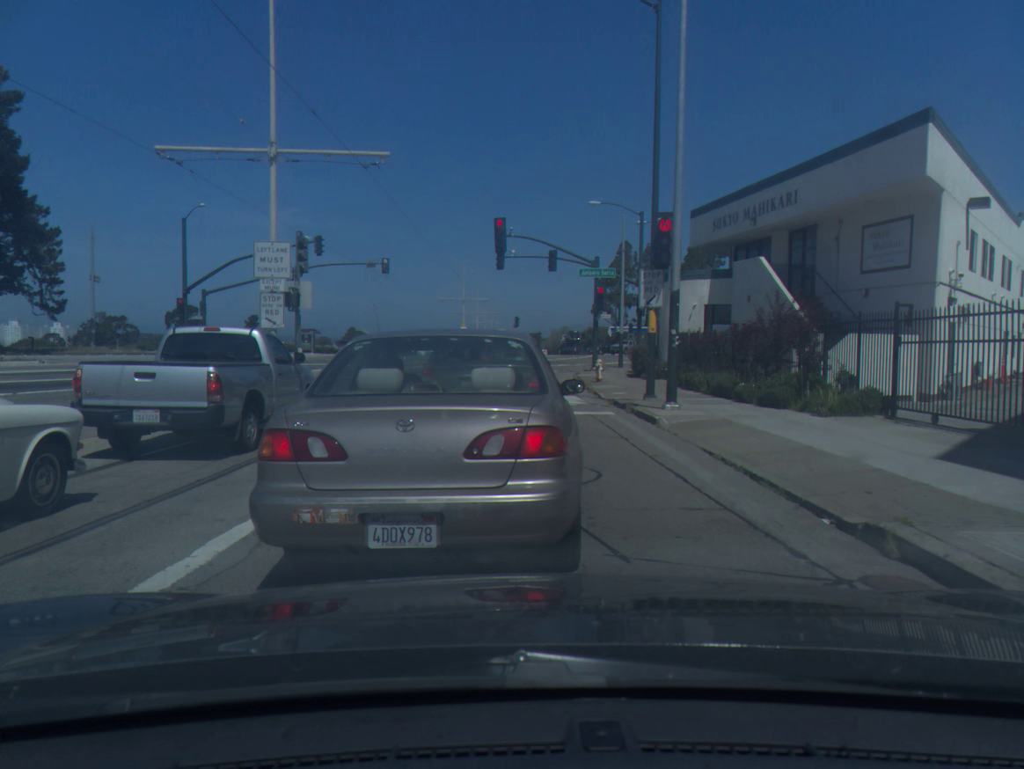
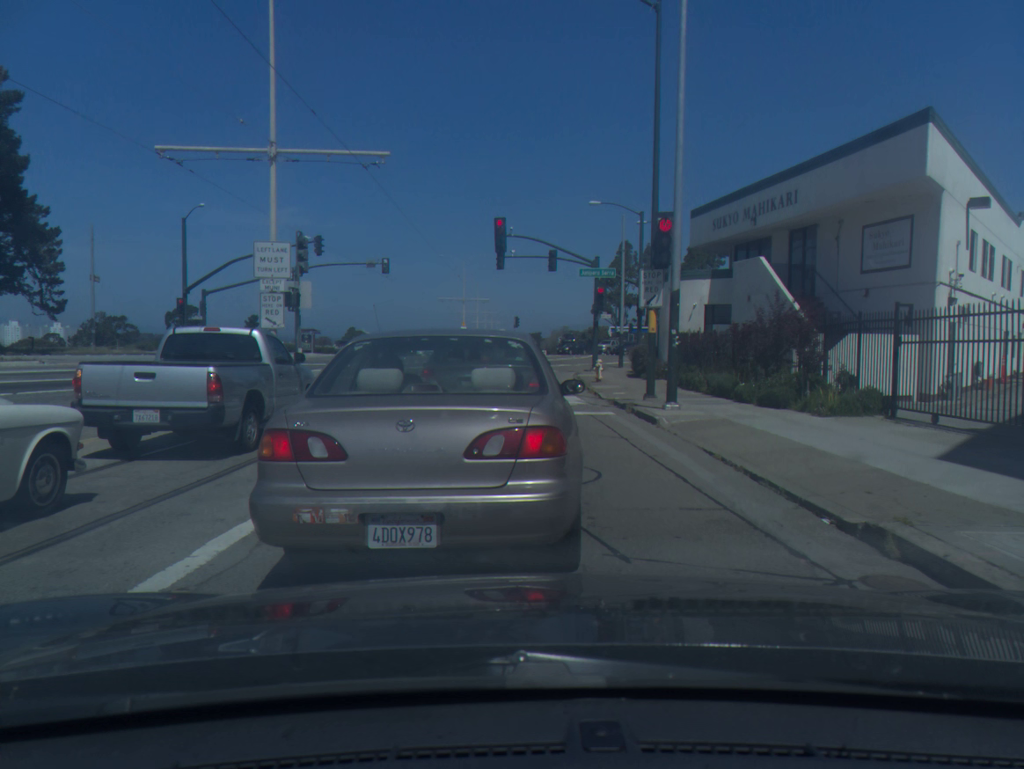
(0.0, 0.0) m; 0°
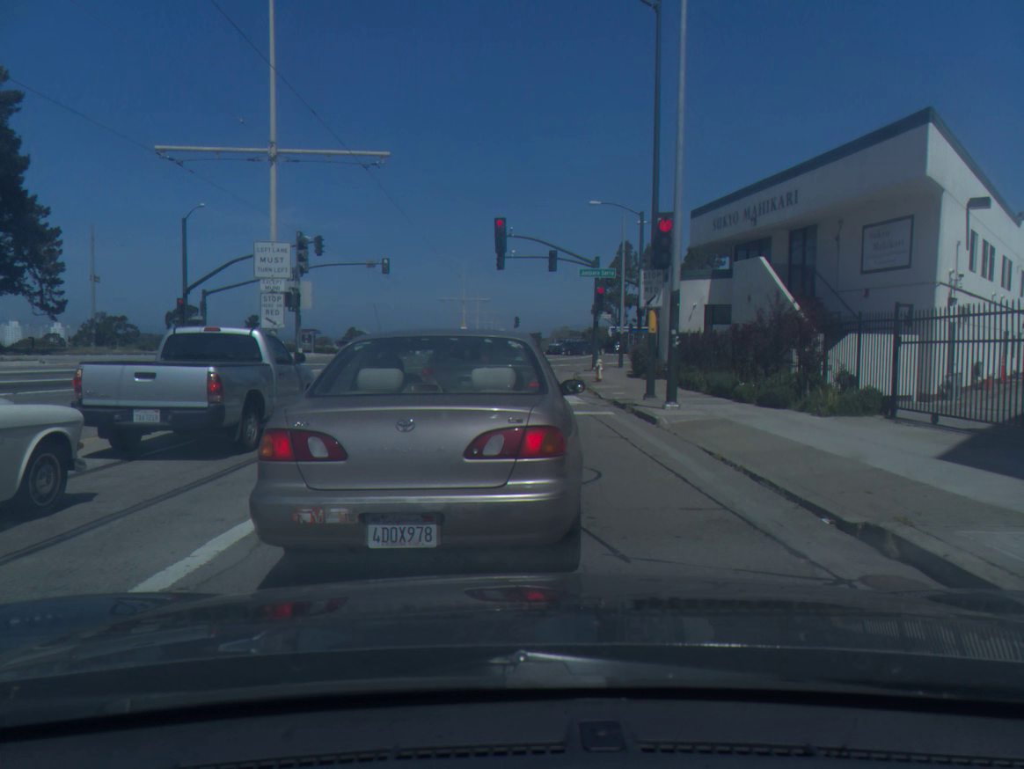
(0.0, 0.0) m; 0°
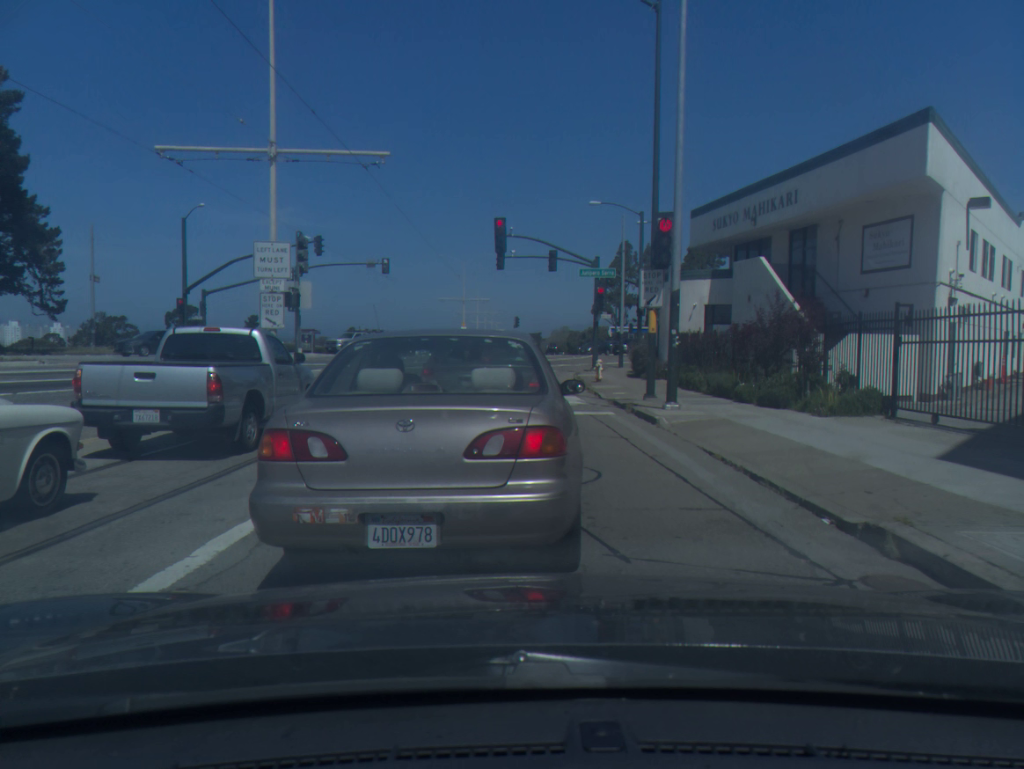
(0.0, 0.0) m; 0°
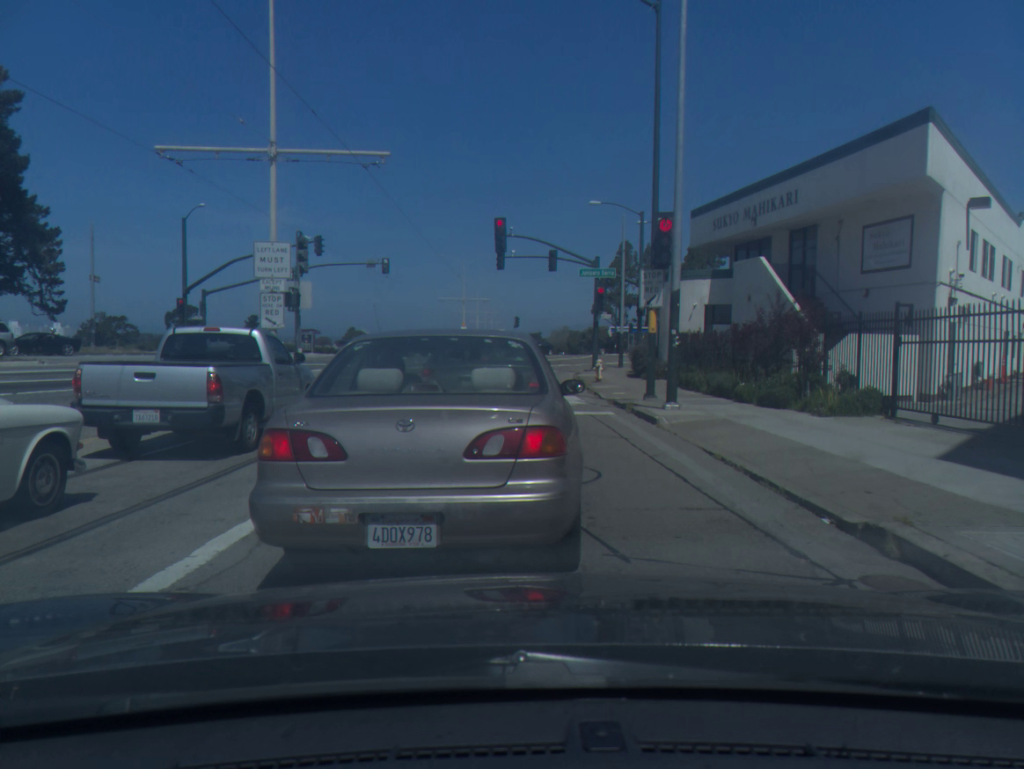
(-0.2, -0.1) m; 0°
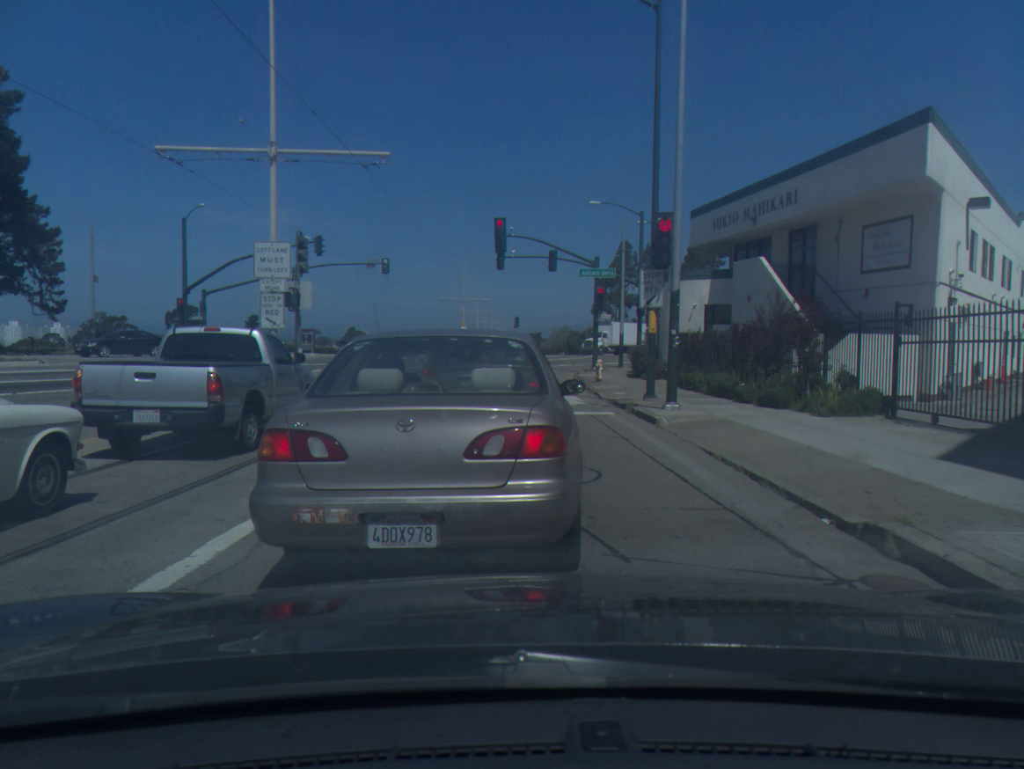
(-0.1, -0.1) m; 0°
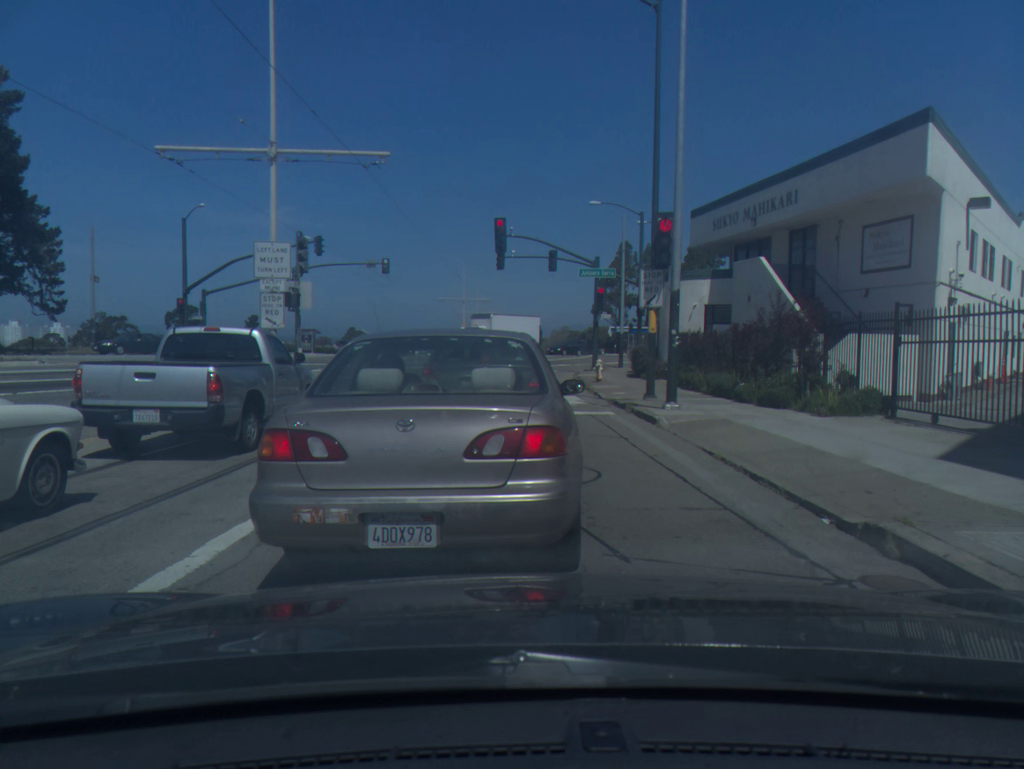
(0.0, 0.0) m; 0°
